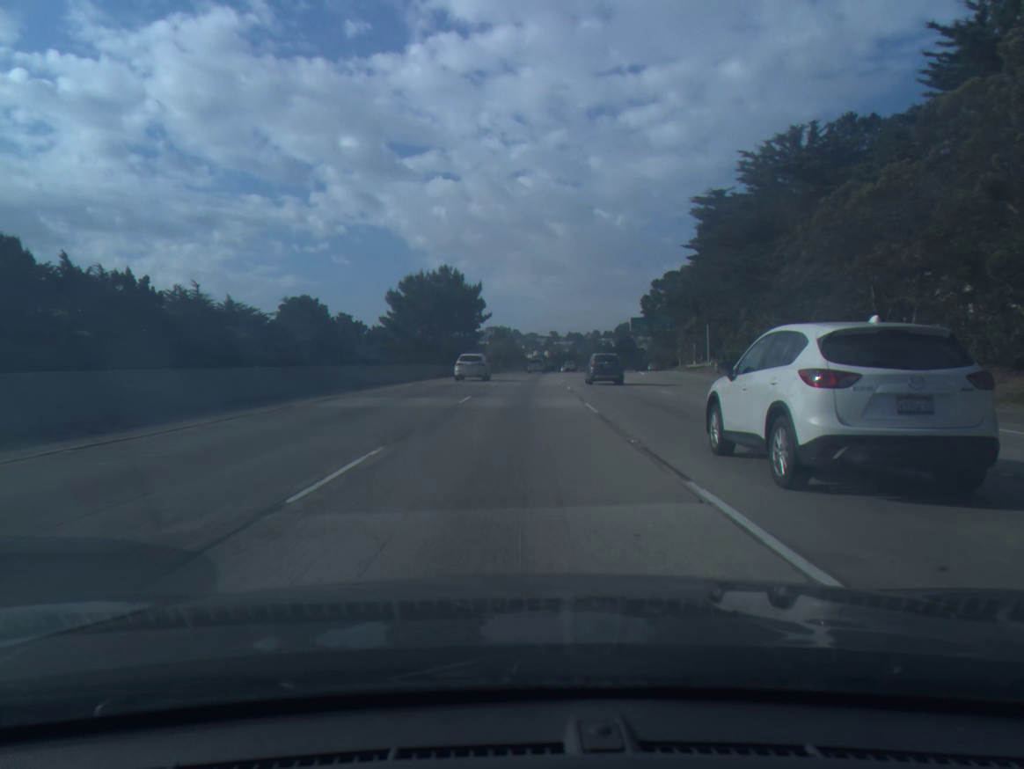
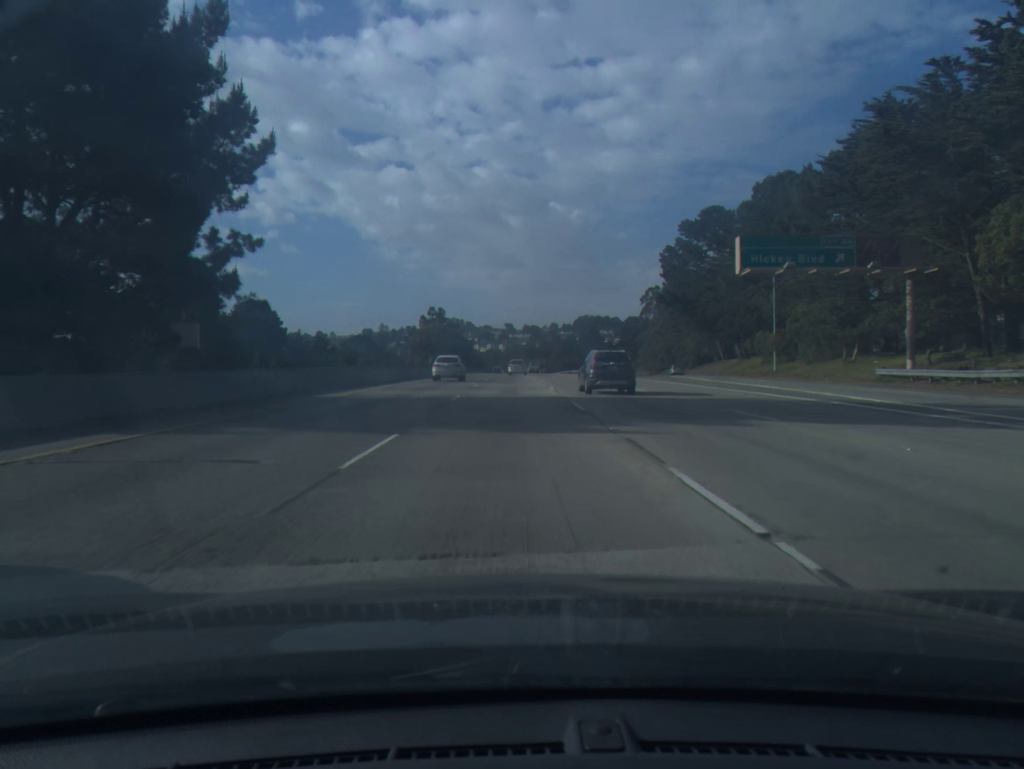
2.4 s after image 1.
(+2.1, +72.3) m; +3°
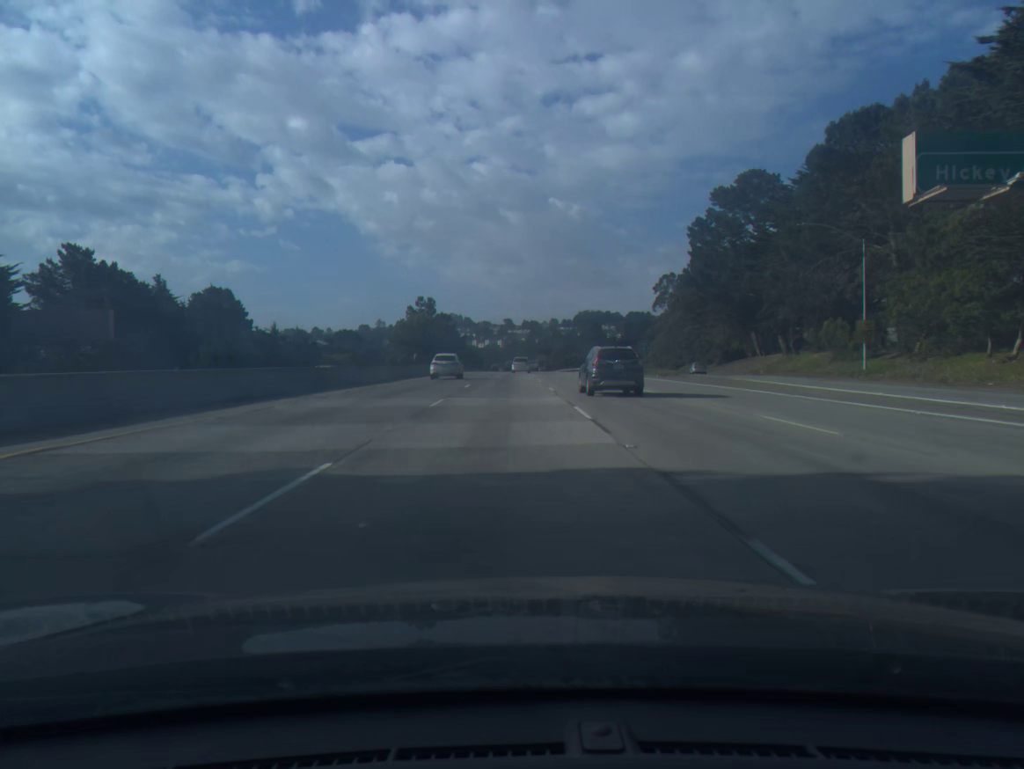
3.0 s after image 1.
(+0.1, +18.4) m; 0°
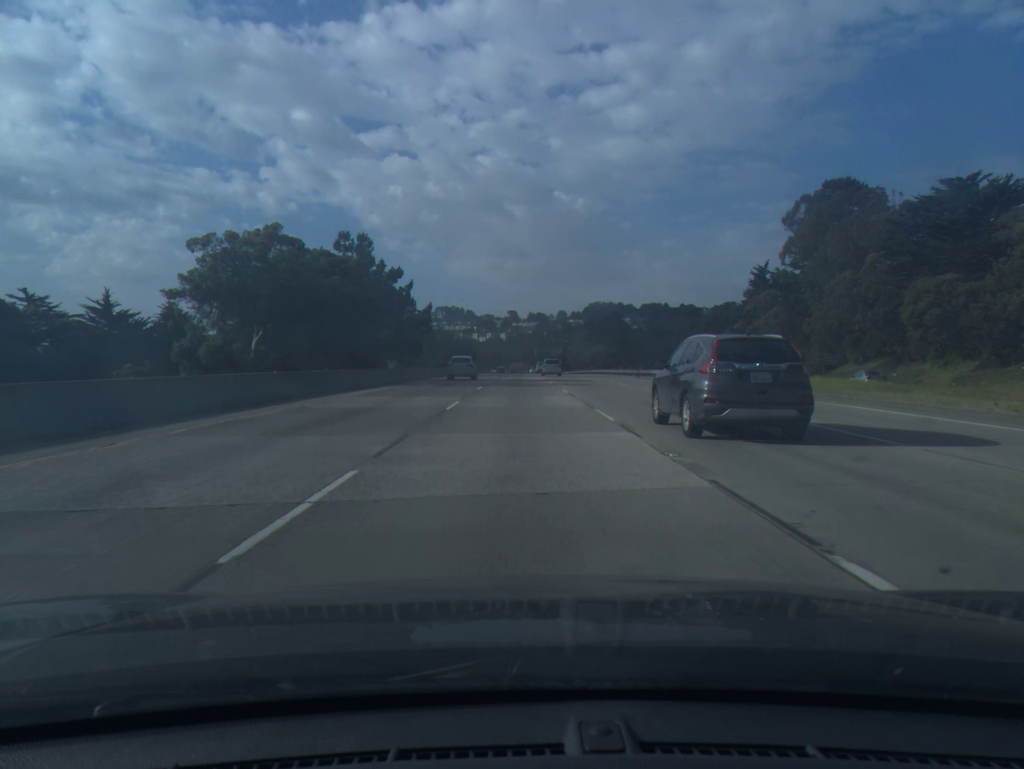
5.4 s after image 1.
(-1.0, +73.7) m; 0°
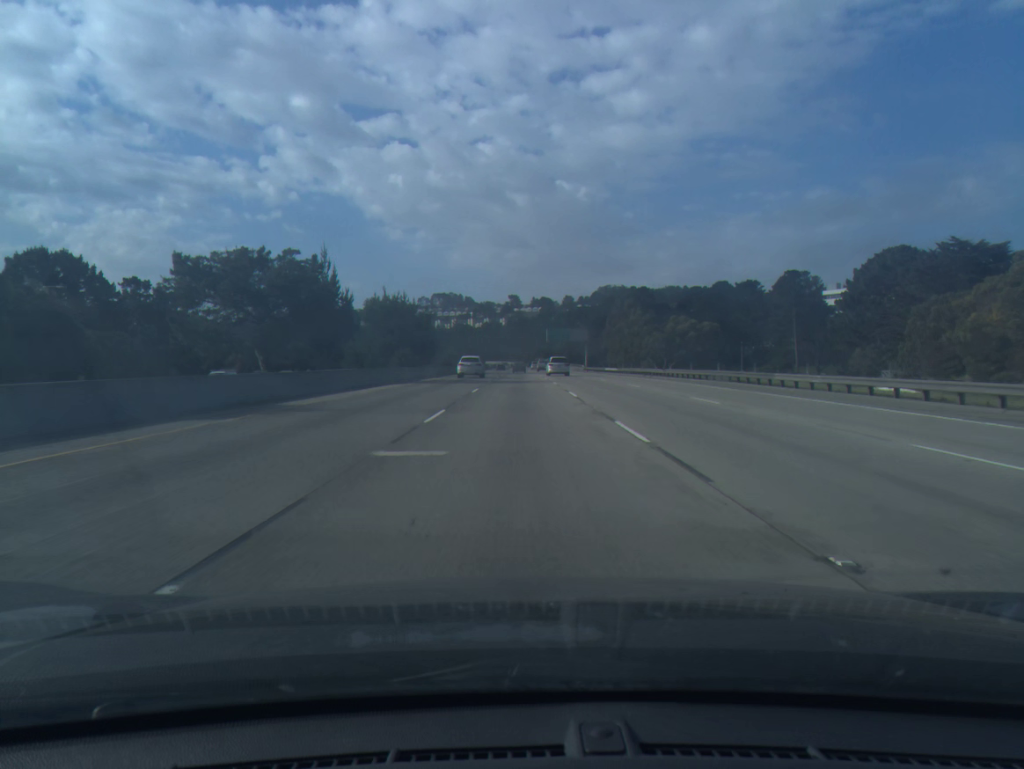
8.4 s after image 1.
(0.0, +92.1) m; 0°
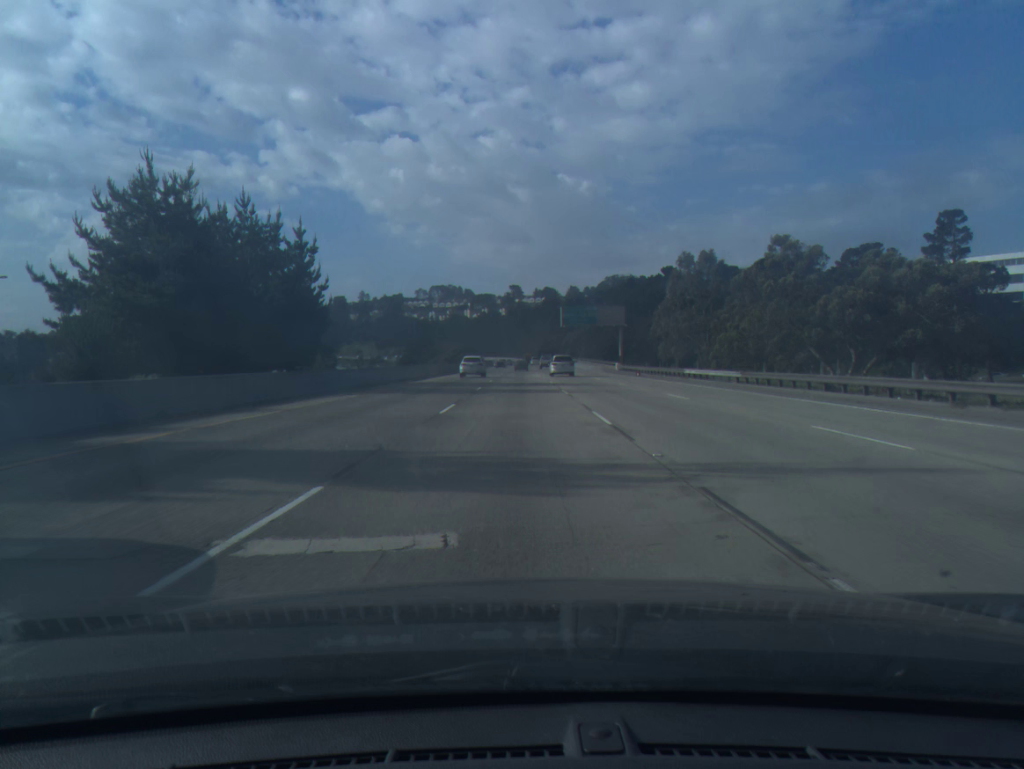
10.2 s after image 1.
(+0.2, +55.1) m; 0°
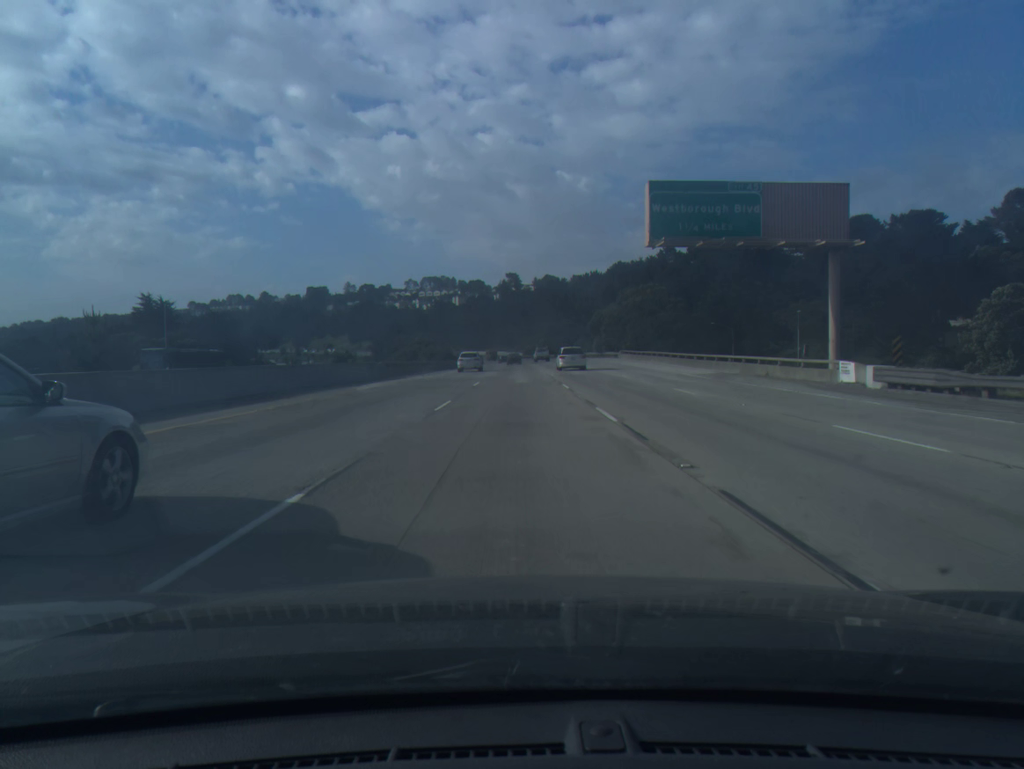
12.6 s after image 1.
(0.0, +73.7) m; 0°
